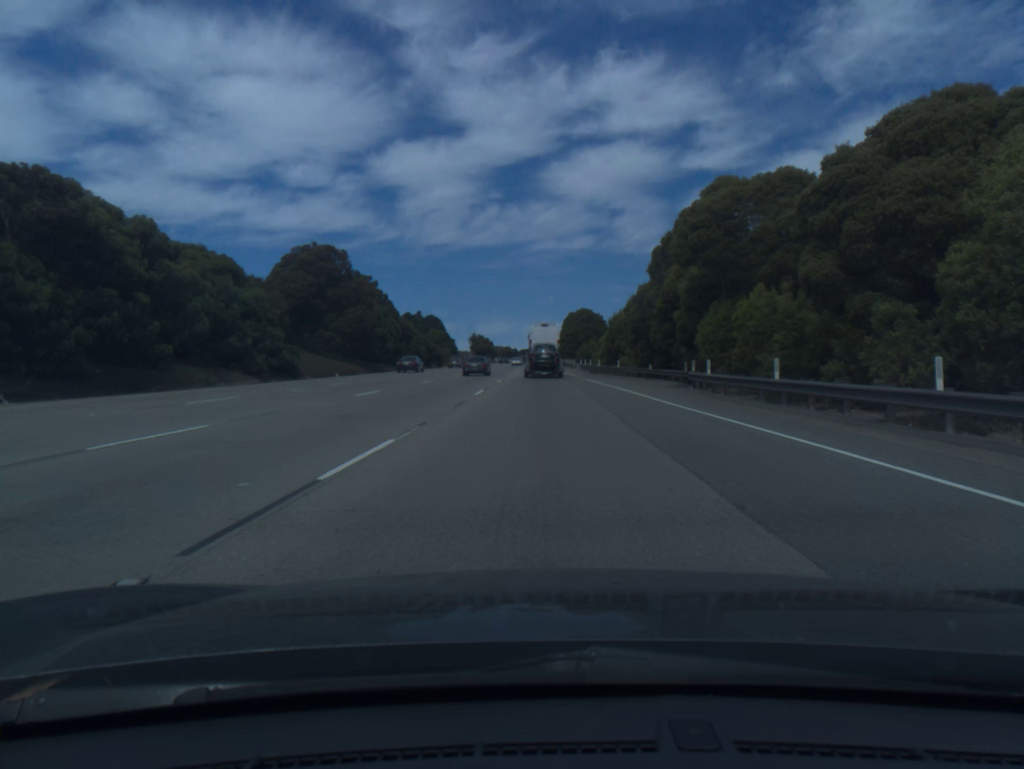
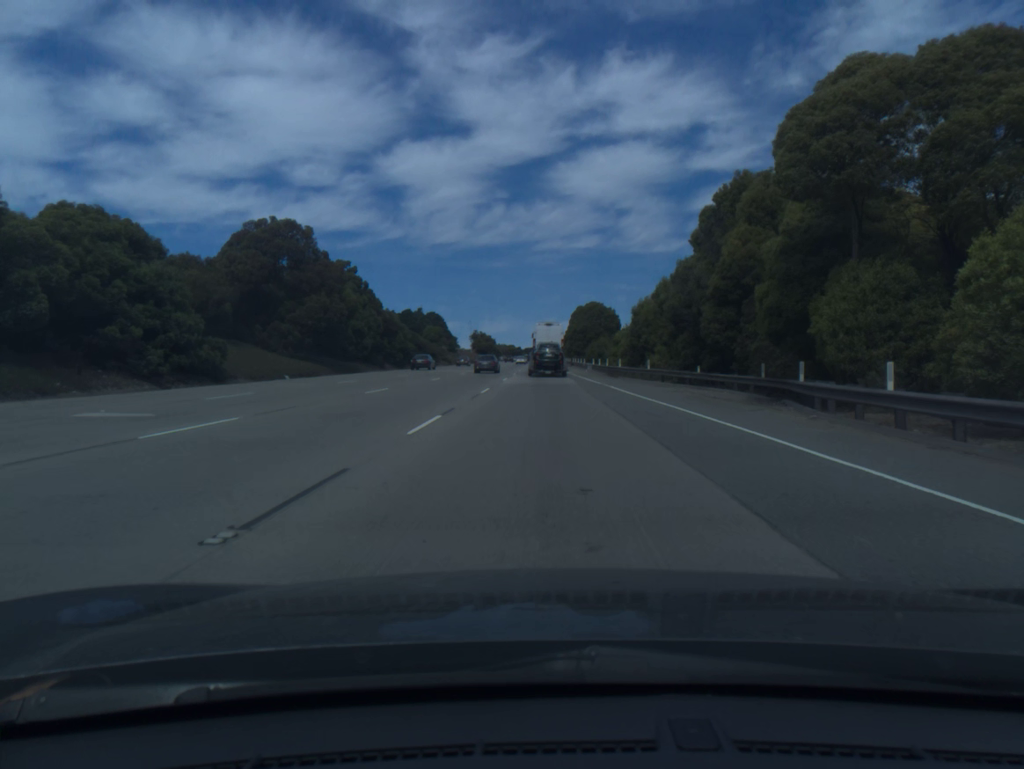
(-0.1, +13.7) m; 0°
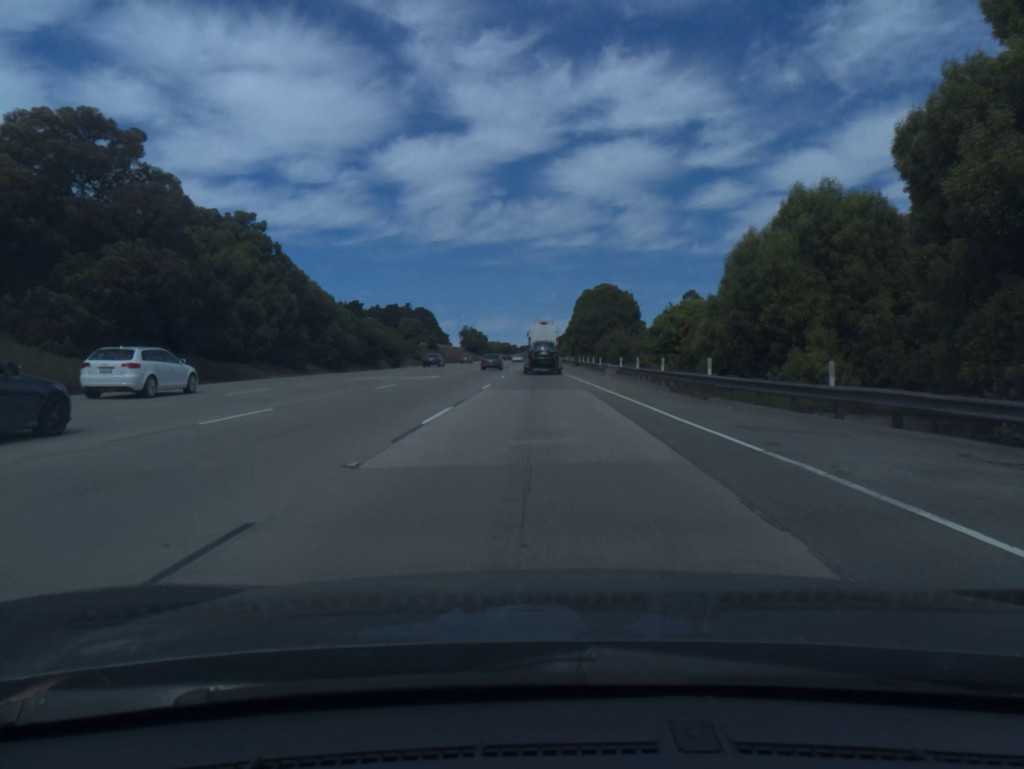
(0.0, +27.5) m; 0°
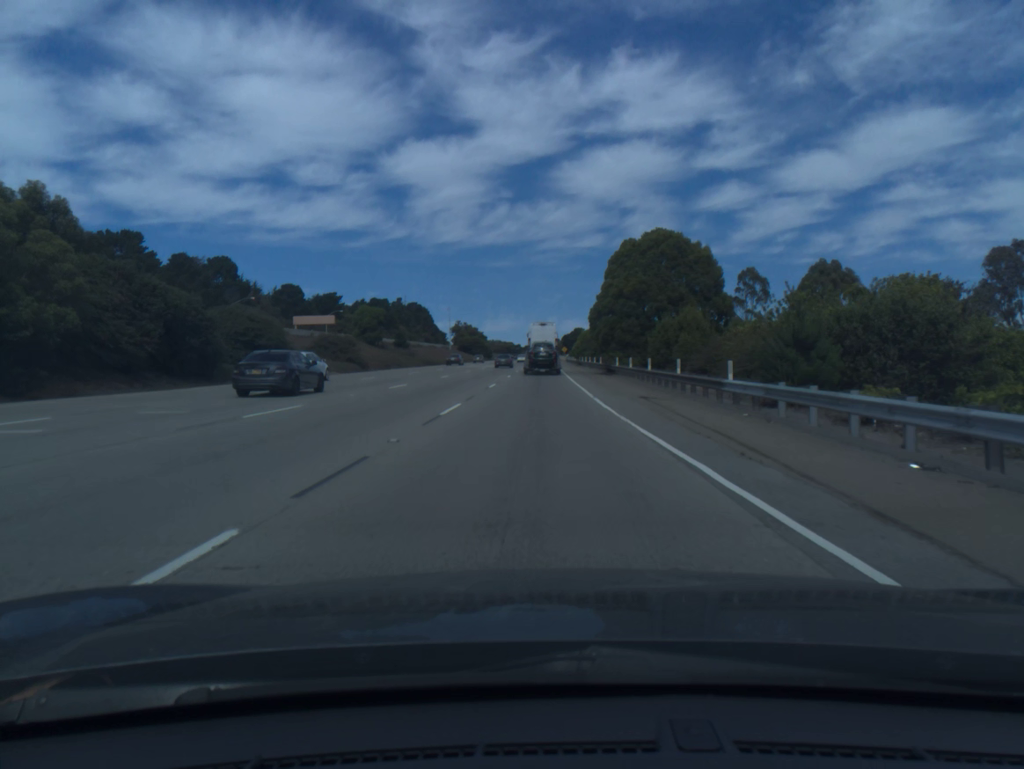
(0.0, +41.5) m; 0°
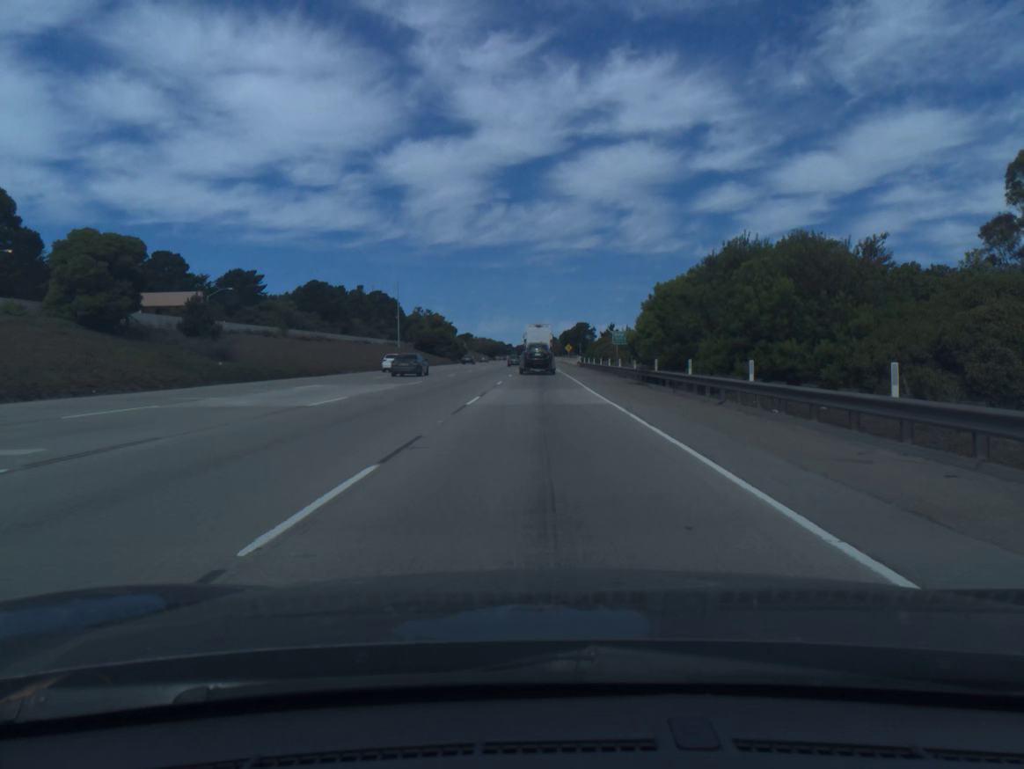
(0.0, +69.6) m; +1°
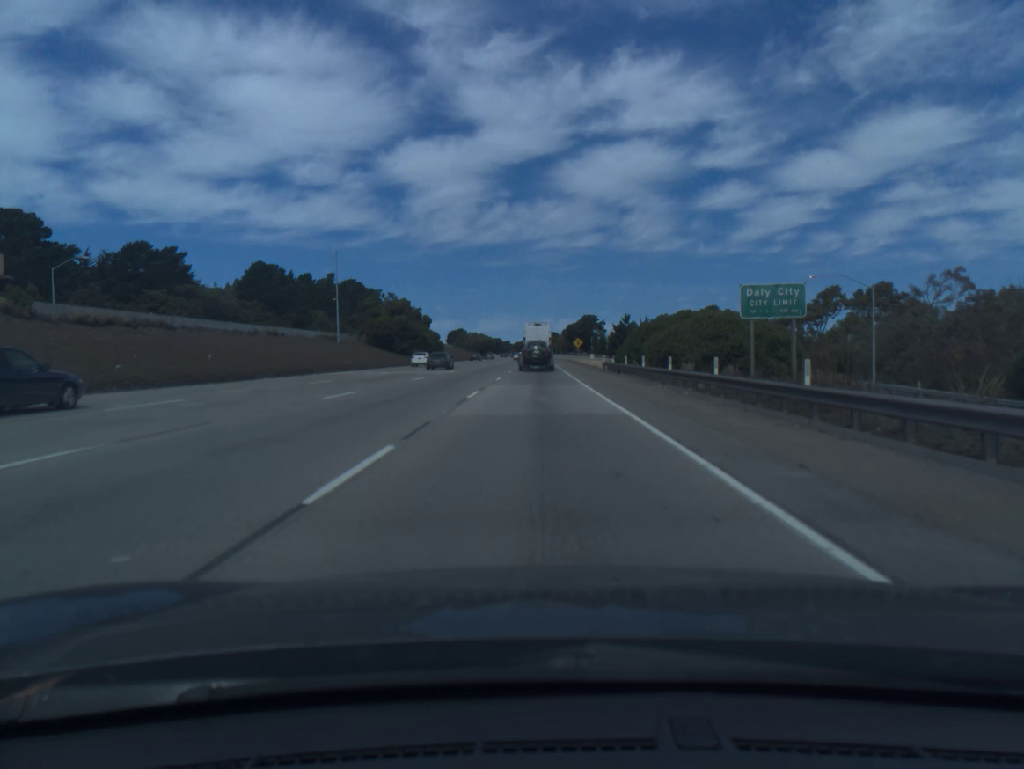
(0.0, +42.2) m; 0°
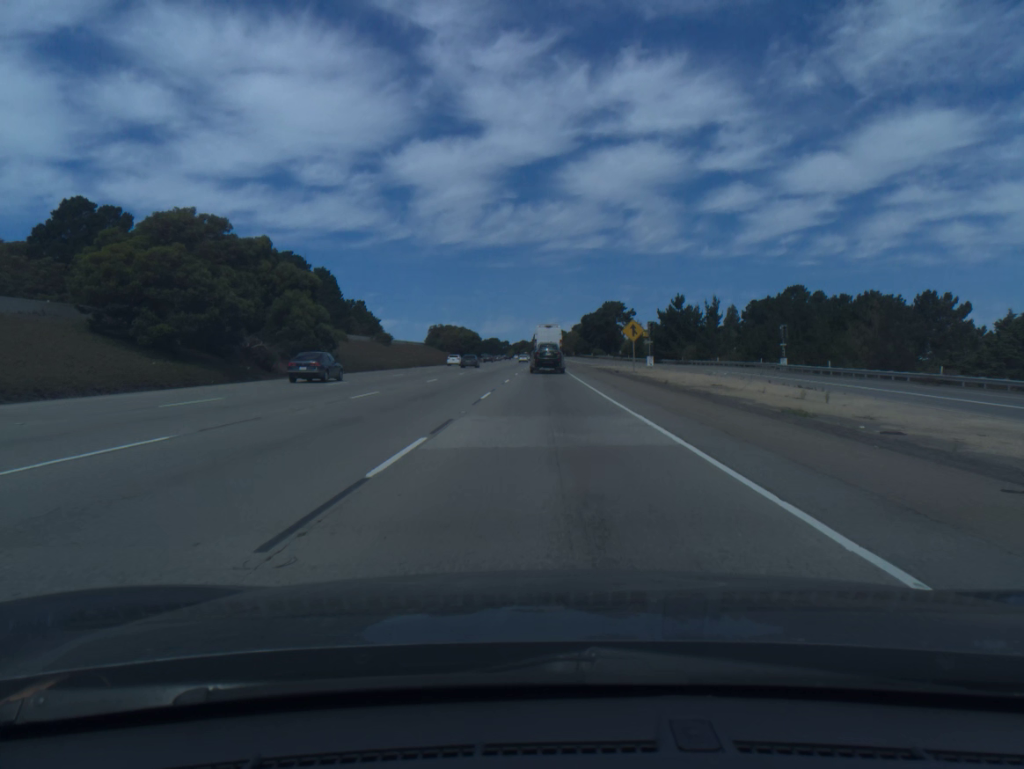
(-0.3, +71.2) m; 0°
